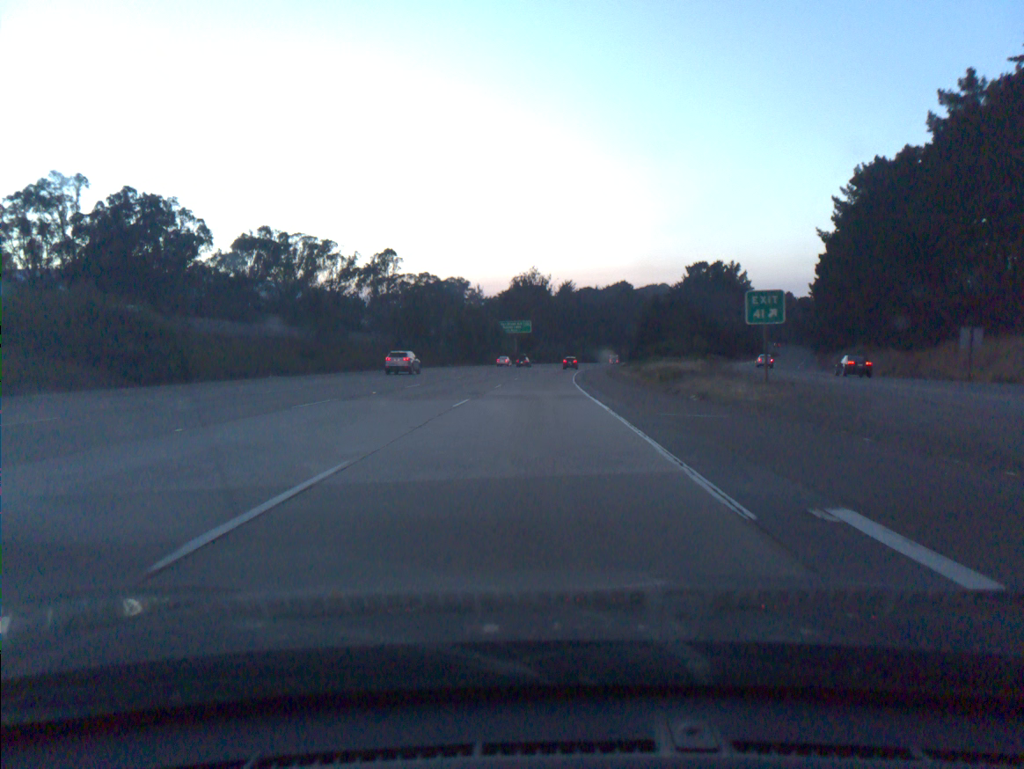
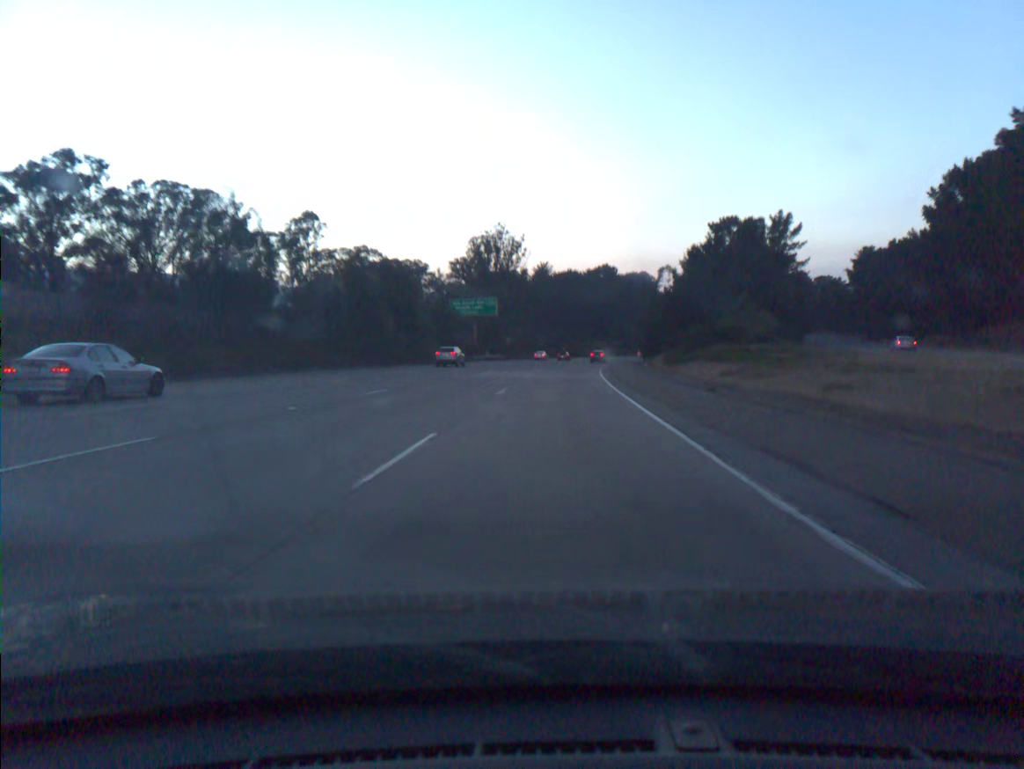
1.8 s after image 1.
(+0.4, +55.0) m; +2°
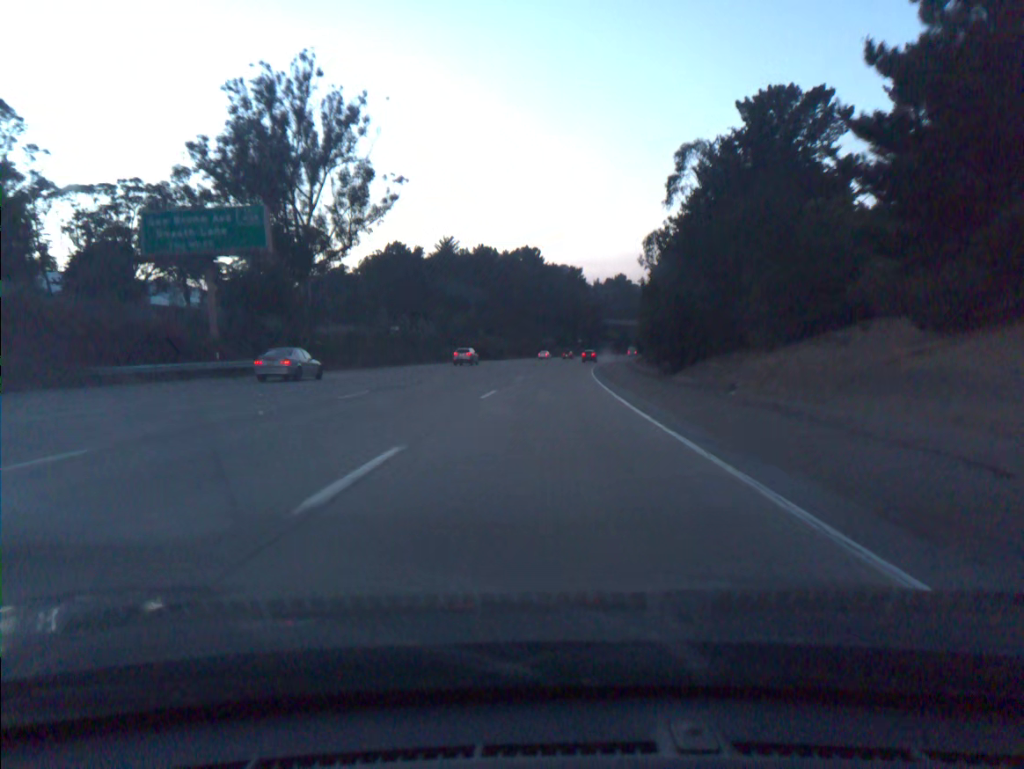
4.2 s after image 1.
(+4.0, +73.7) m; +6°
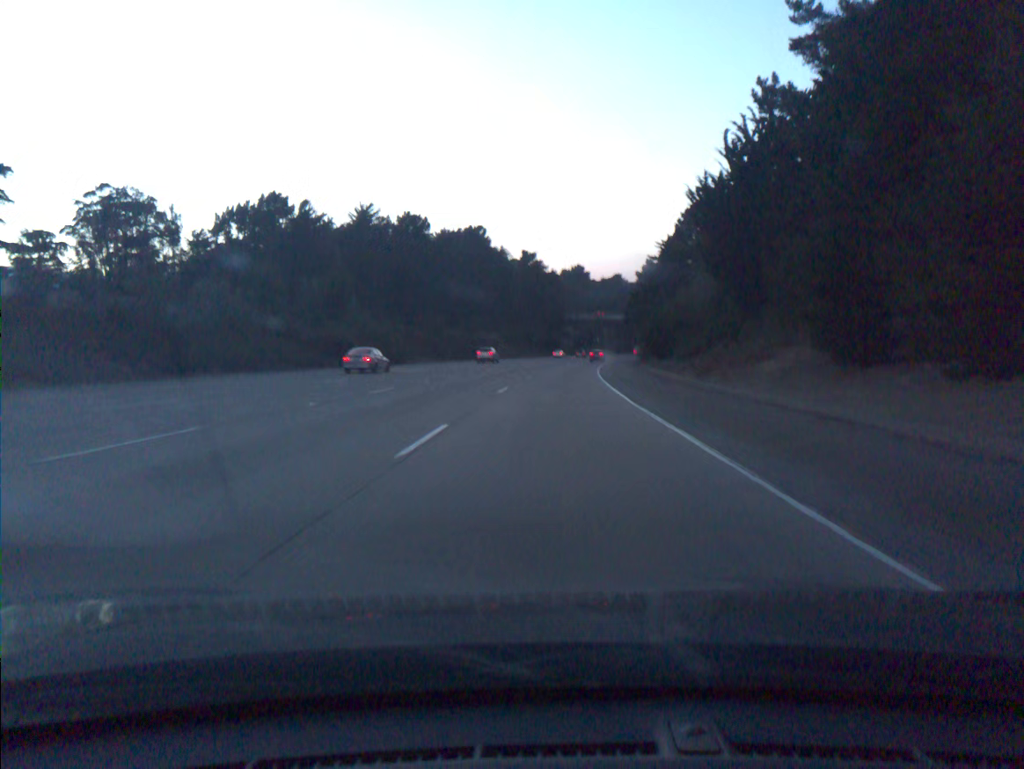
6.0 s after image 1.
(+1.5, +55.5) m; +3°
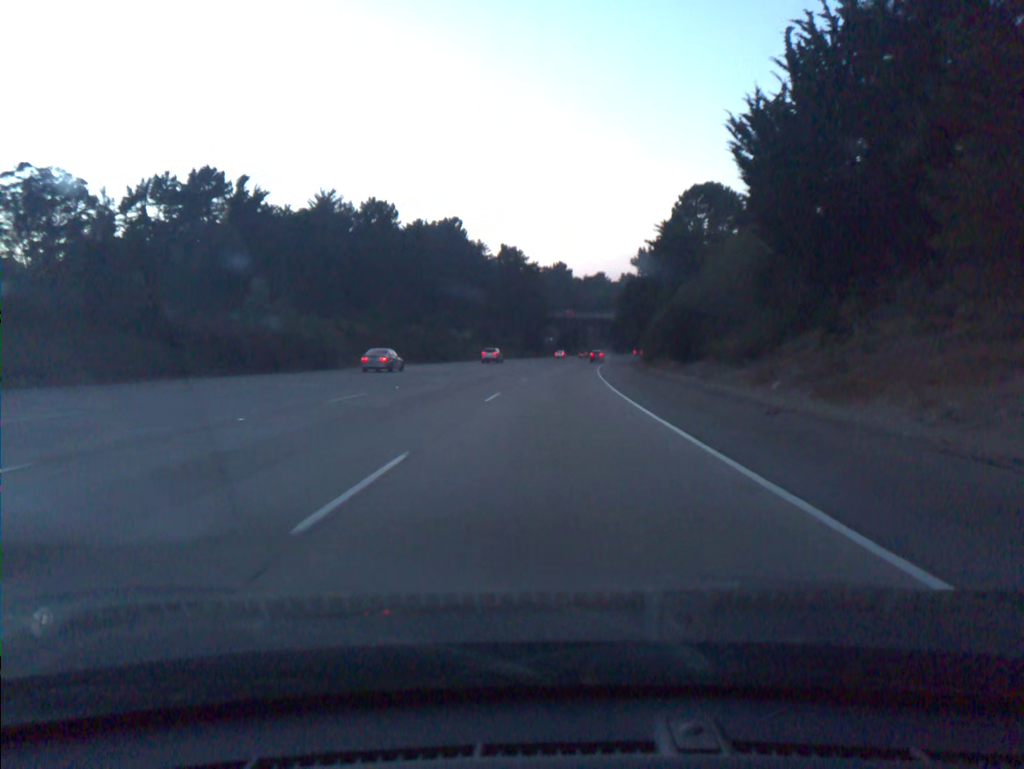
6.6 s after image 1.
(+0.2, +18.5) m; +1°
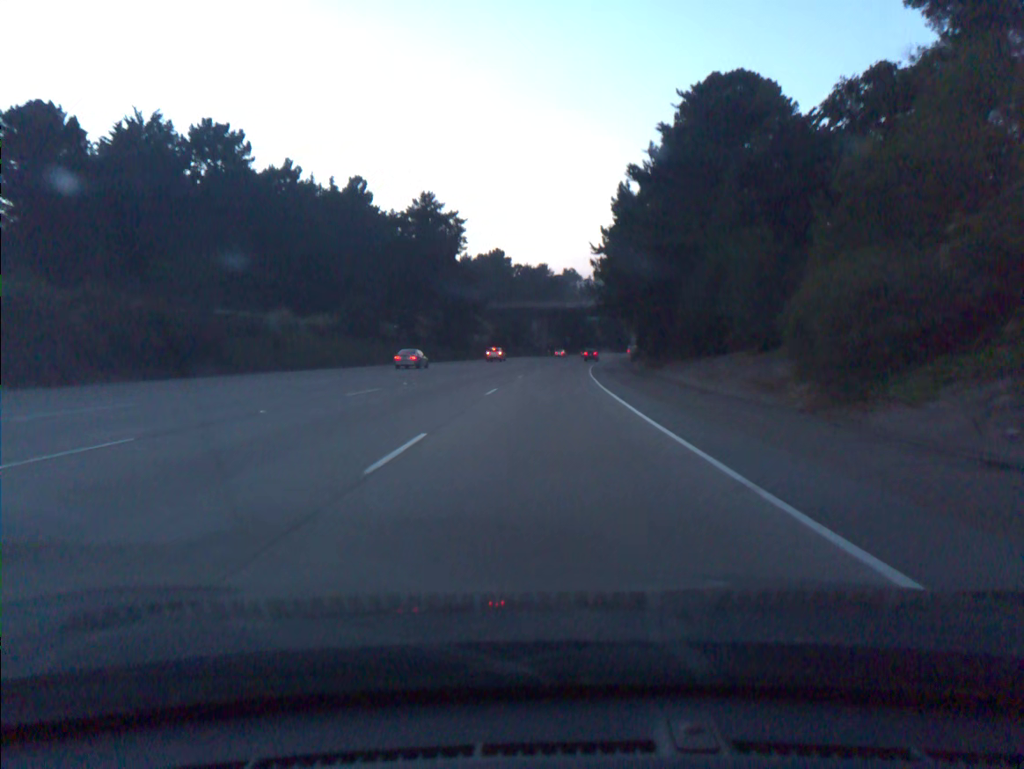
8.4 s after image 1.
(+2.2, +55.5) m; +4°
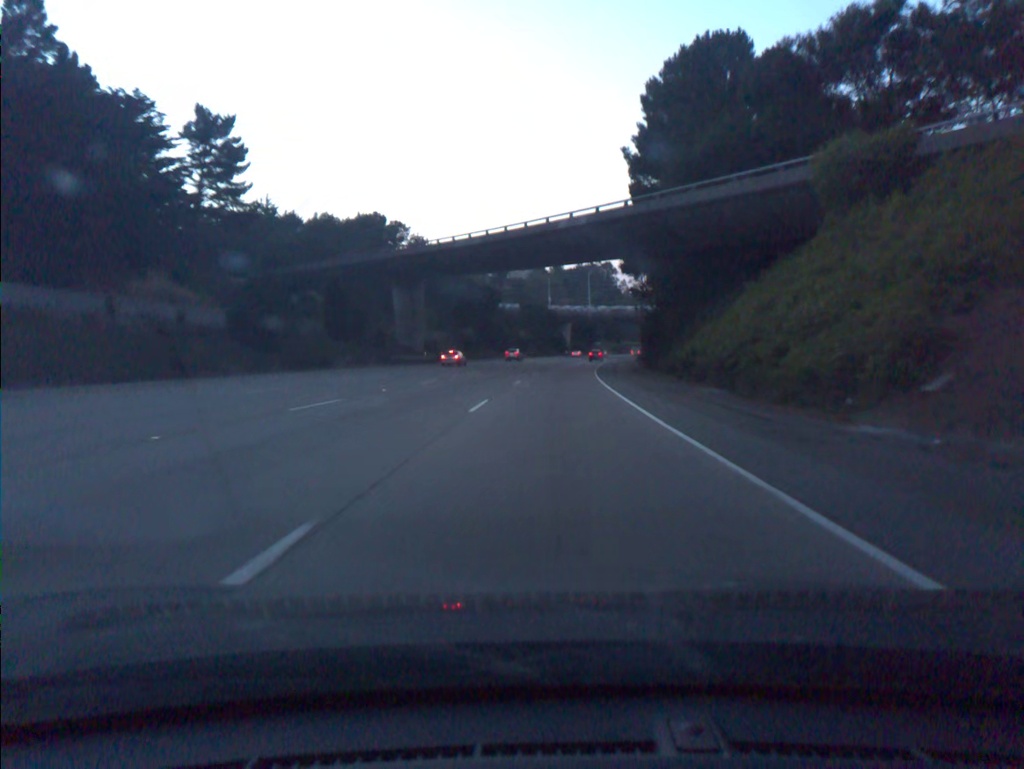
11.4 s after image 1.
(+4.8, +92.3) m; +6°
